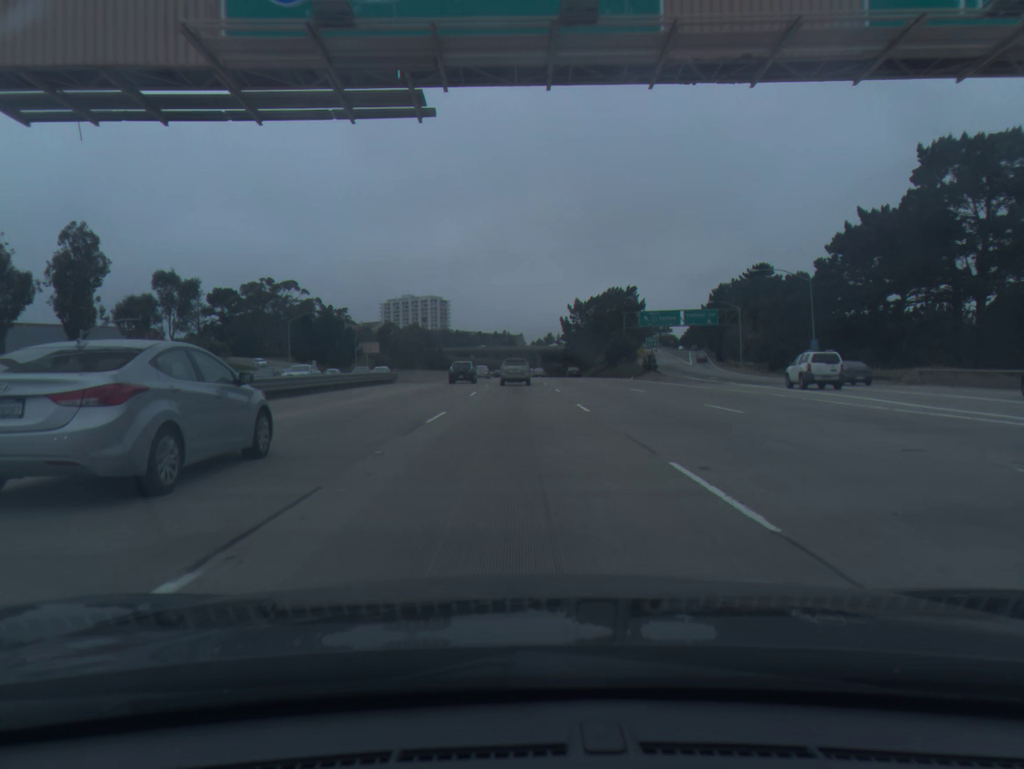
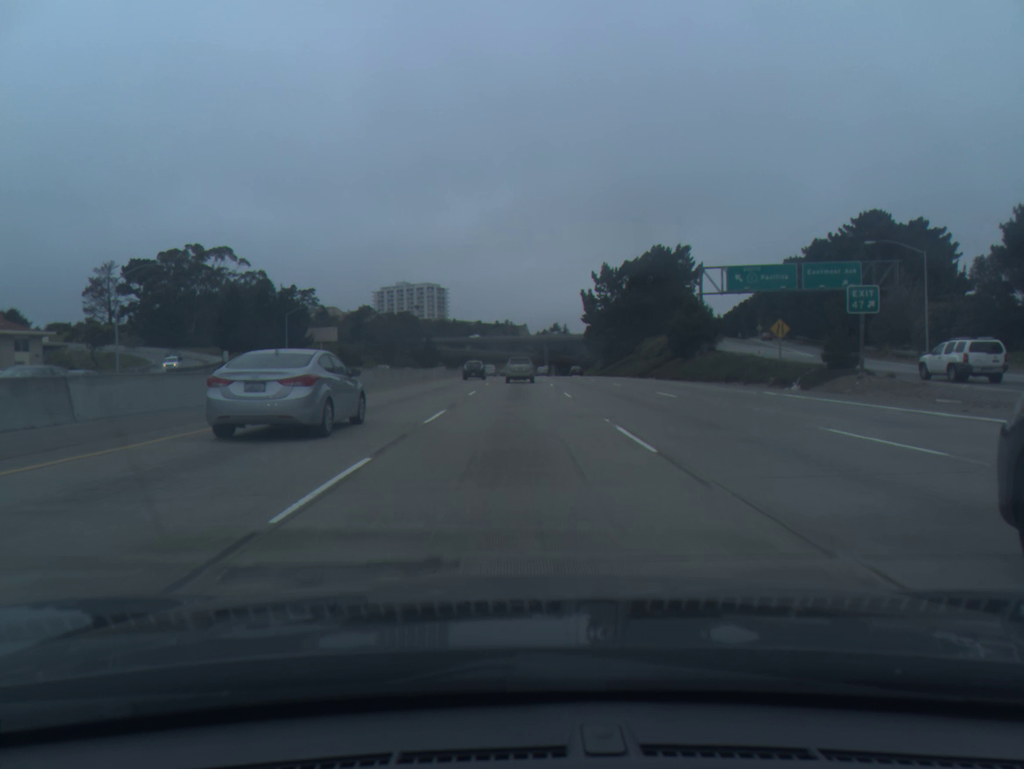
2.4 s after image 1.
(-0.1, +53.2) m; 0°
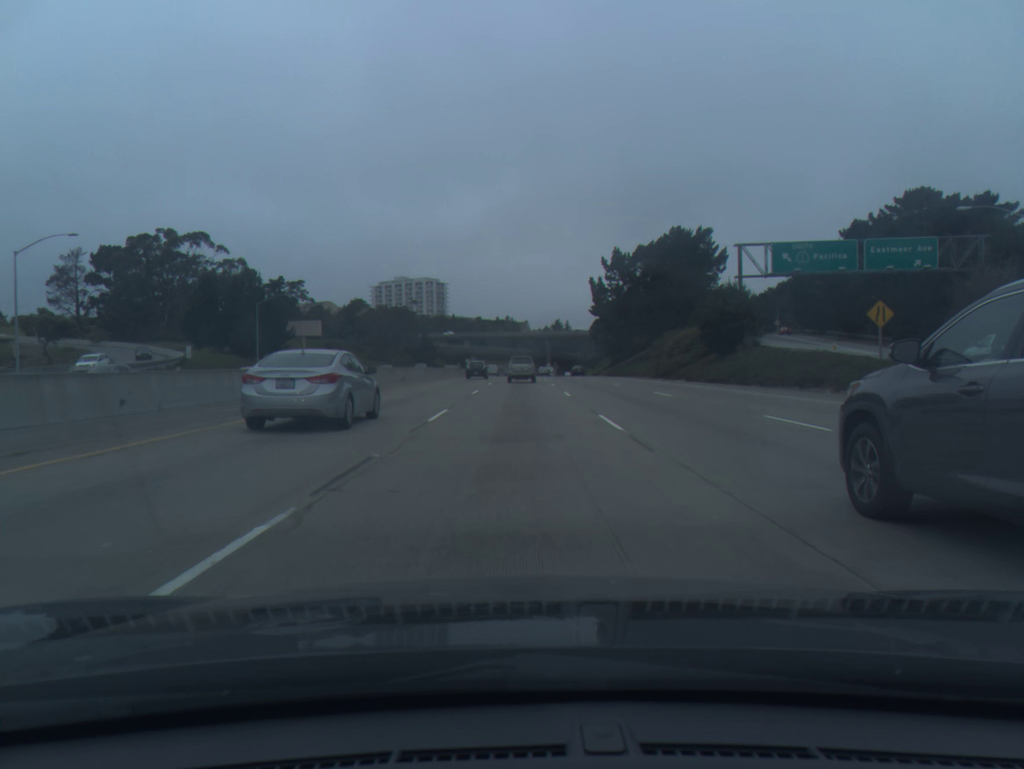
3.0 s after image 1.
(0.0, +13.4) m; 0°
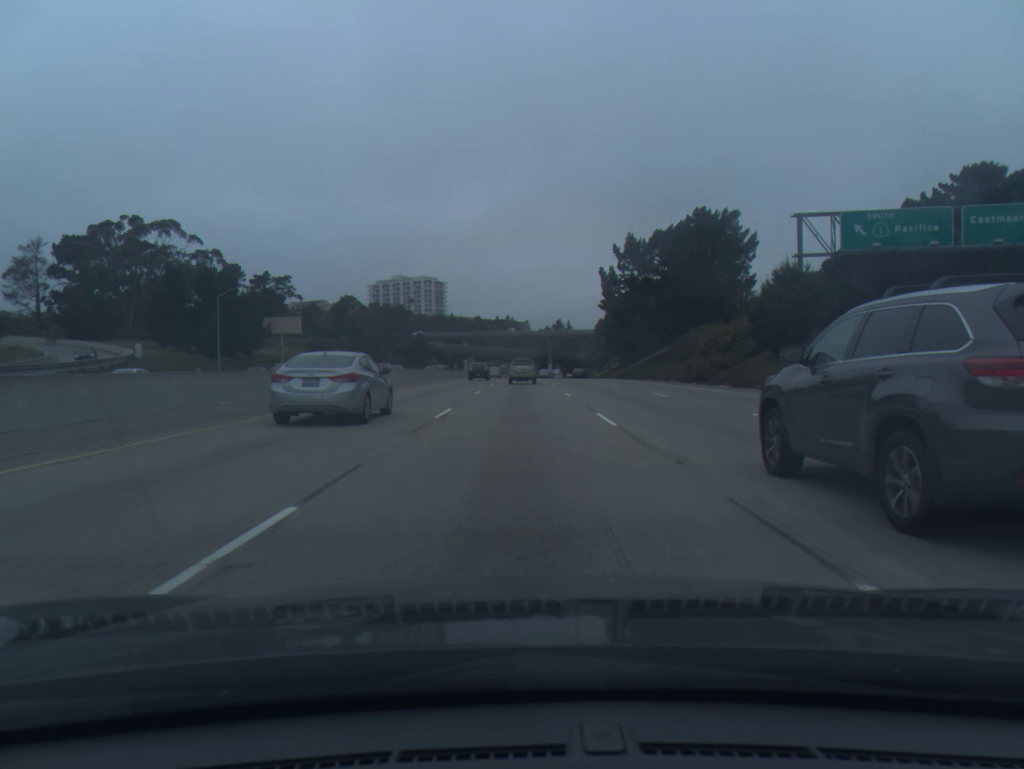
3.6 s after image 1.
(0.0, +13.5) m; 0°
